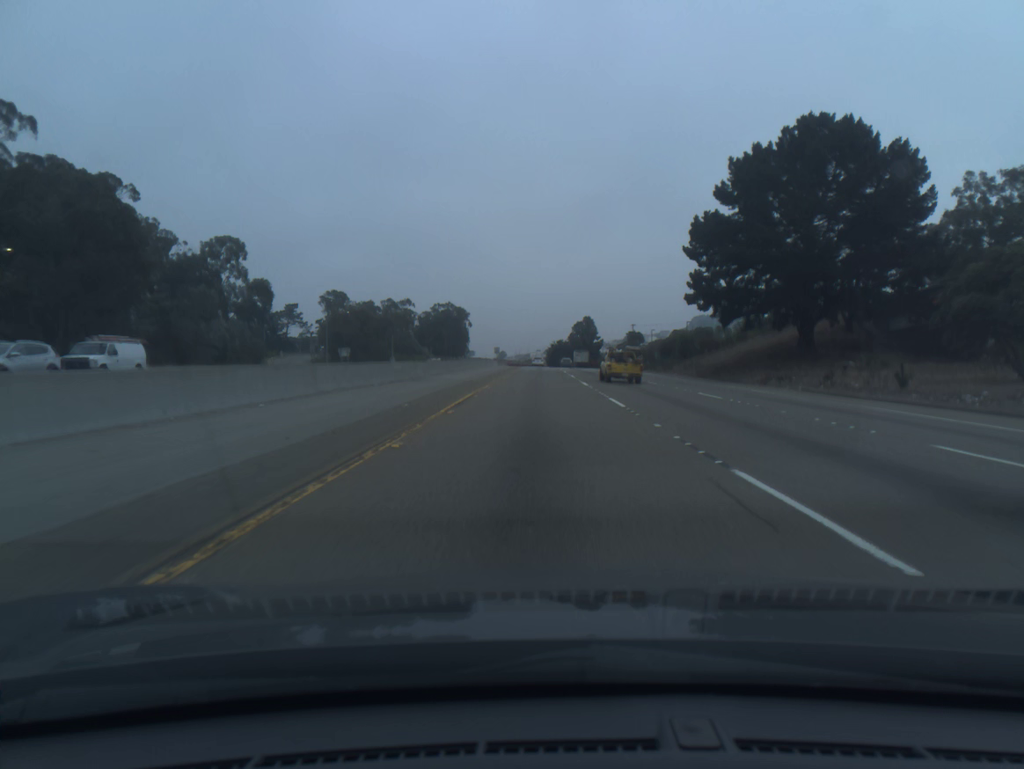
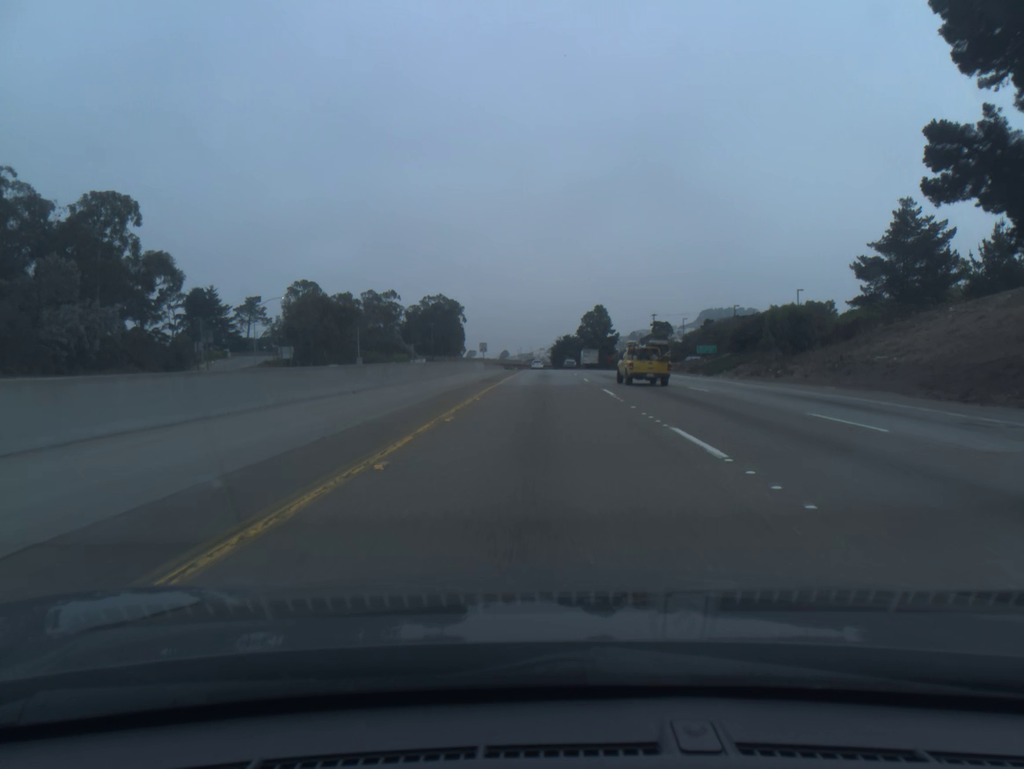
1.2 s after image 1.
(0.0, +39.3) m; 0°
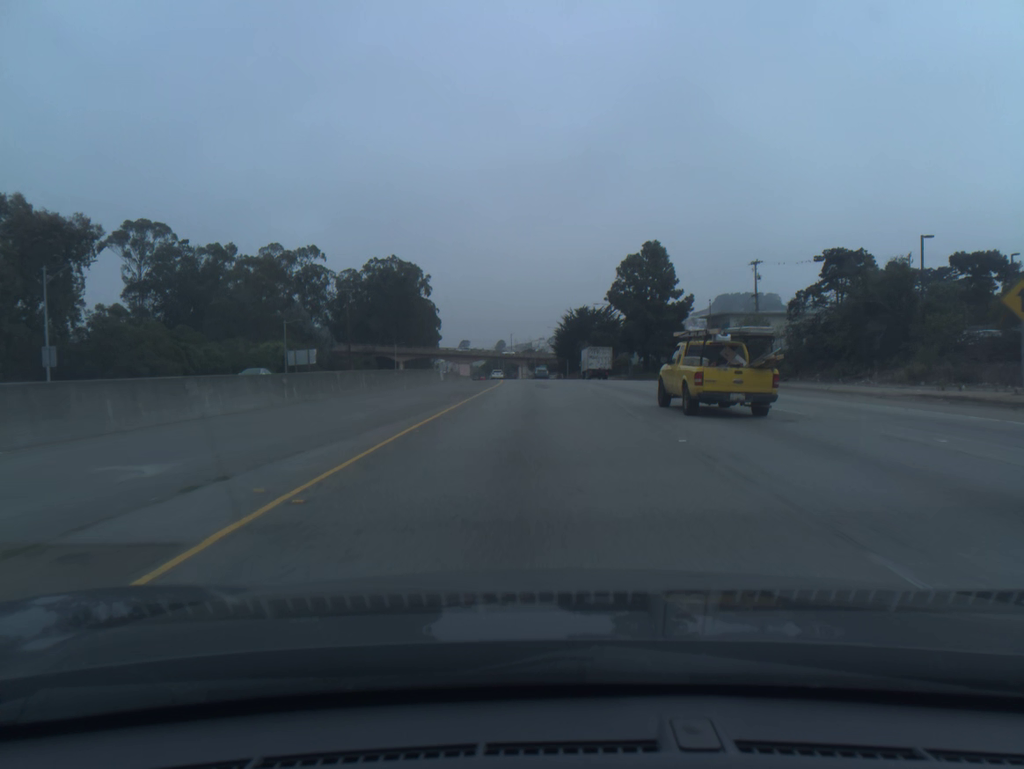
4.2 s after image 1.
(+0.5, +98.4) m; 0°
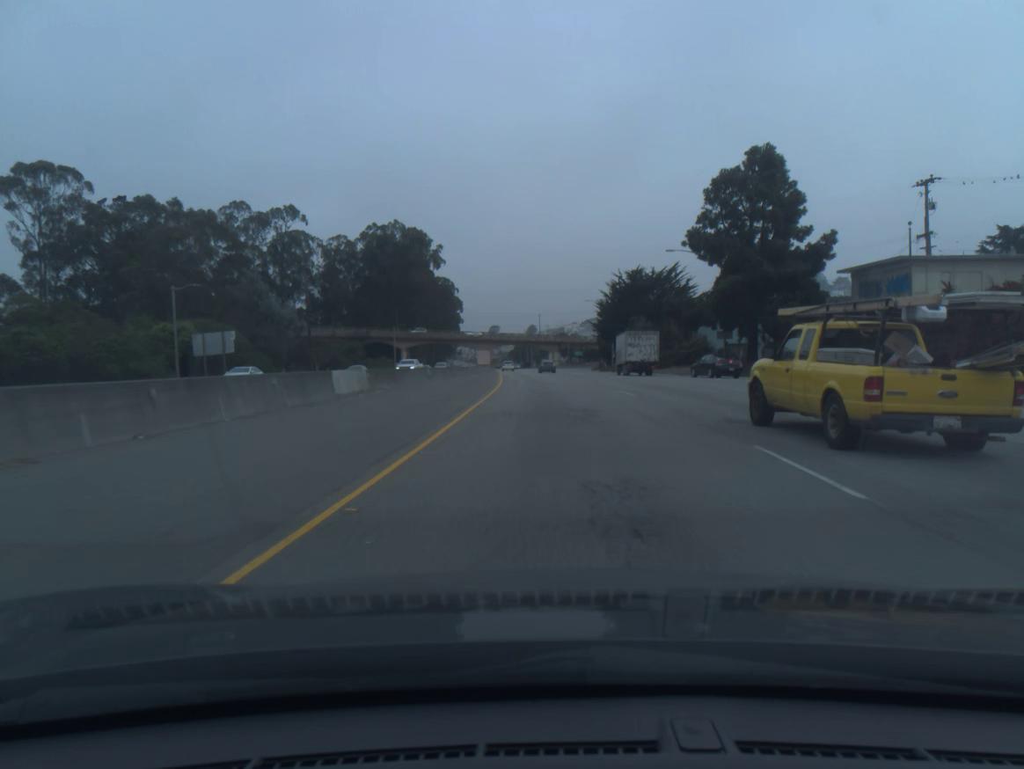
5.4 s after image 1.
(-0.6, +39.4) m; -2°
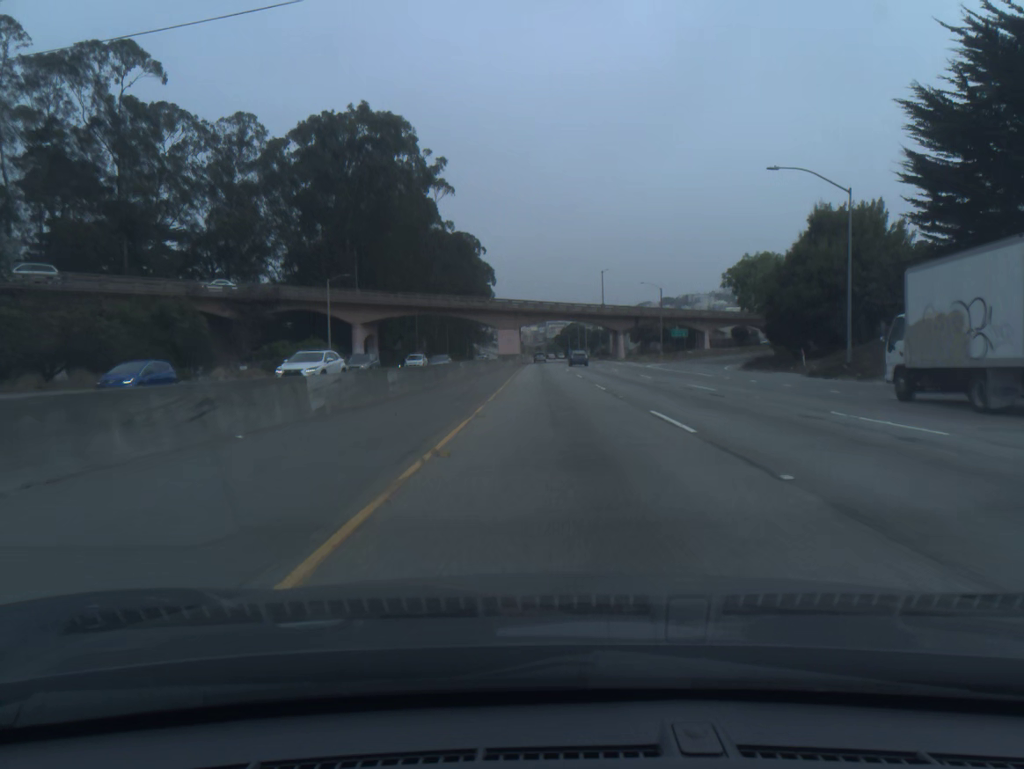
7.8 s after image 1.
(-3.1, +76.3) m; -4°
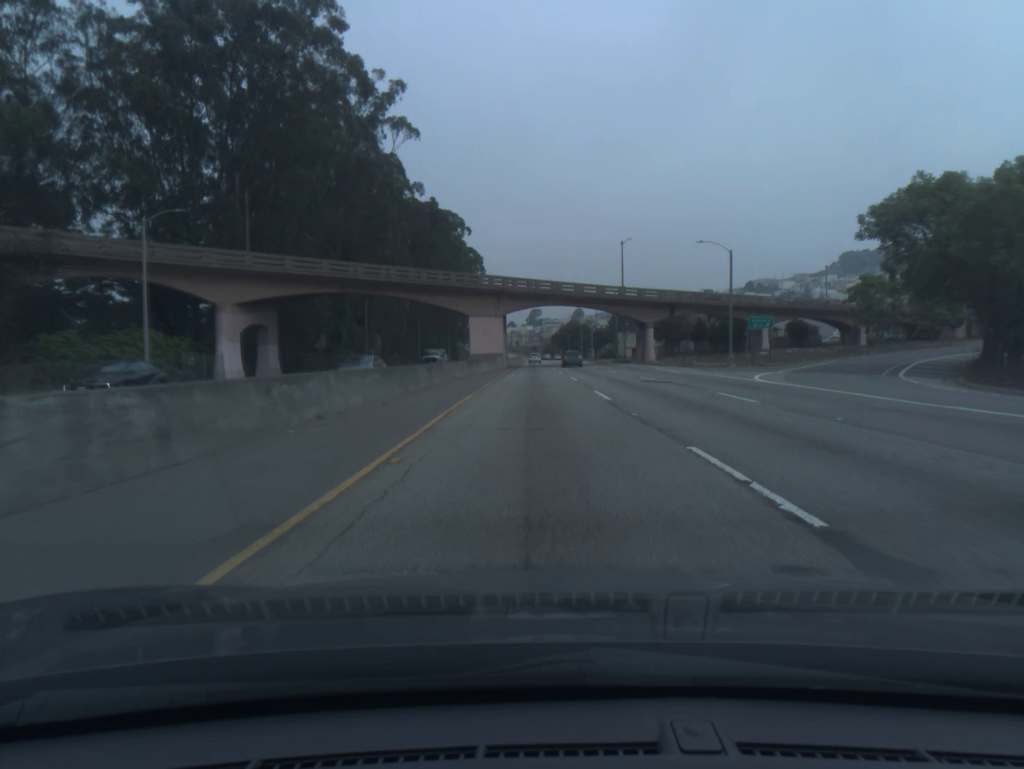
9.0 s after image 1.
(+0.1, +36.4) m; 0°
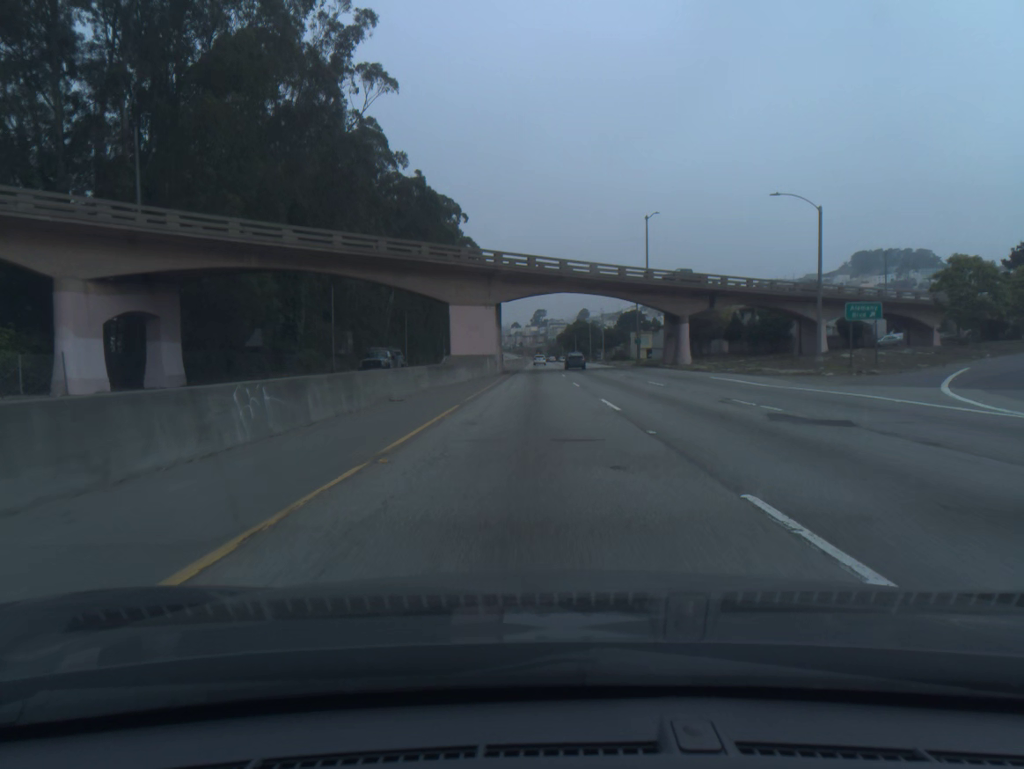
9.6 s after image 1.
(0.0, +17.9) m; 0°
